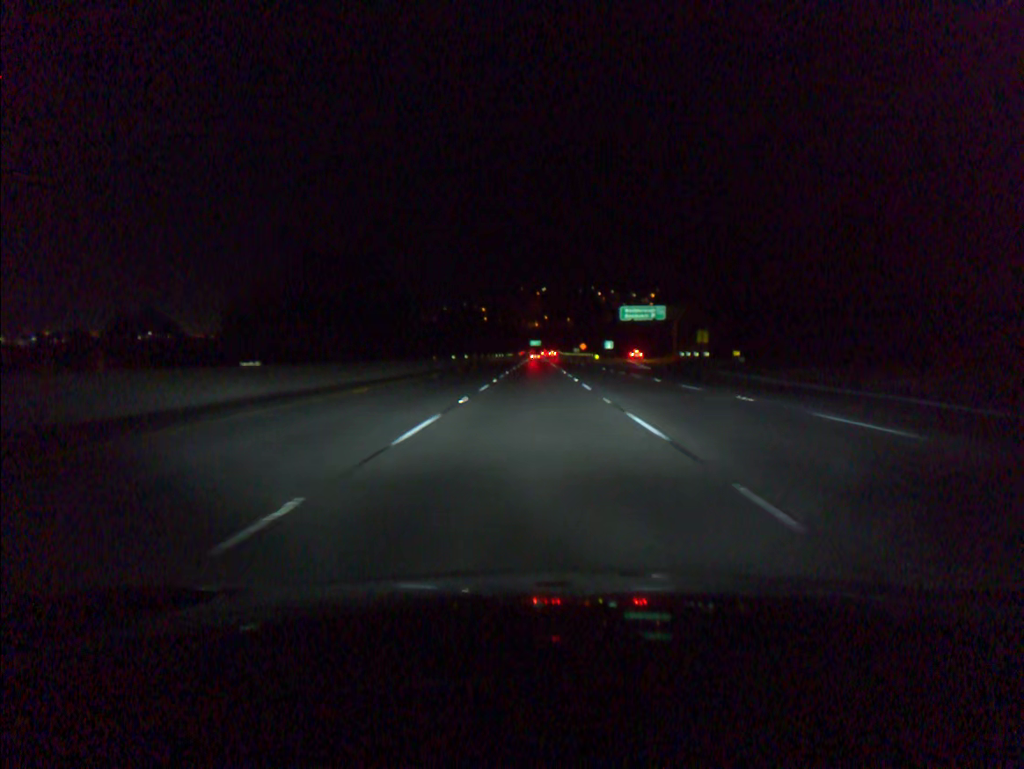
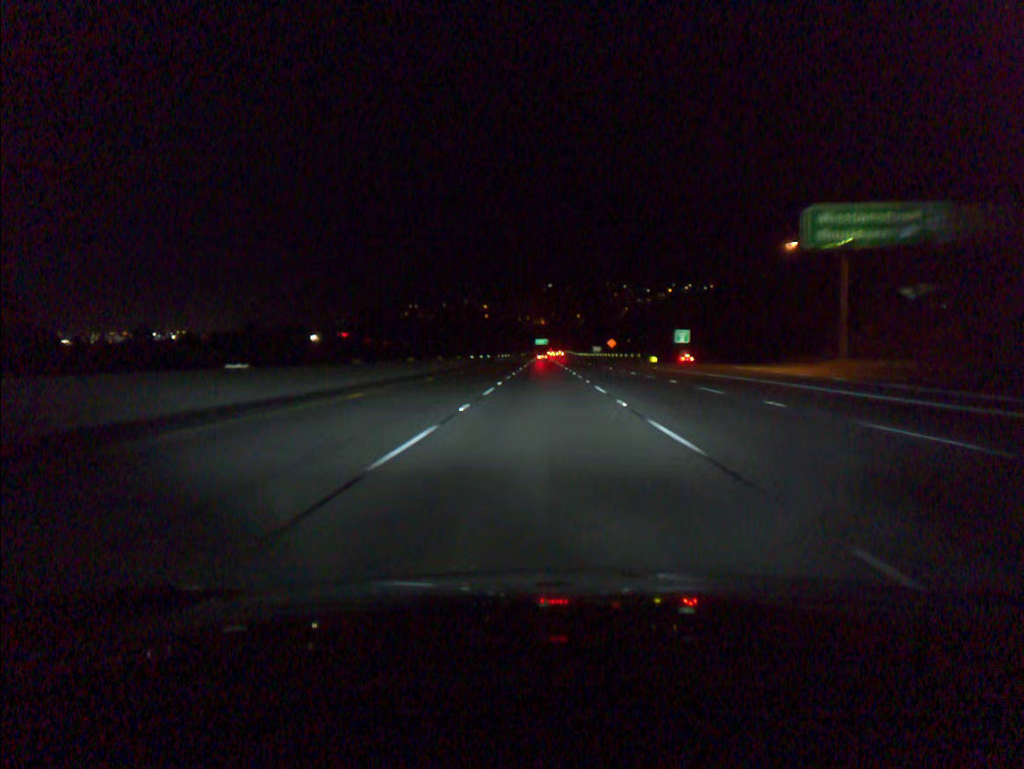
(-0.4, +74.8) m; 0°
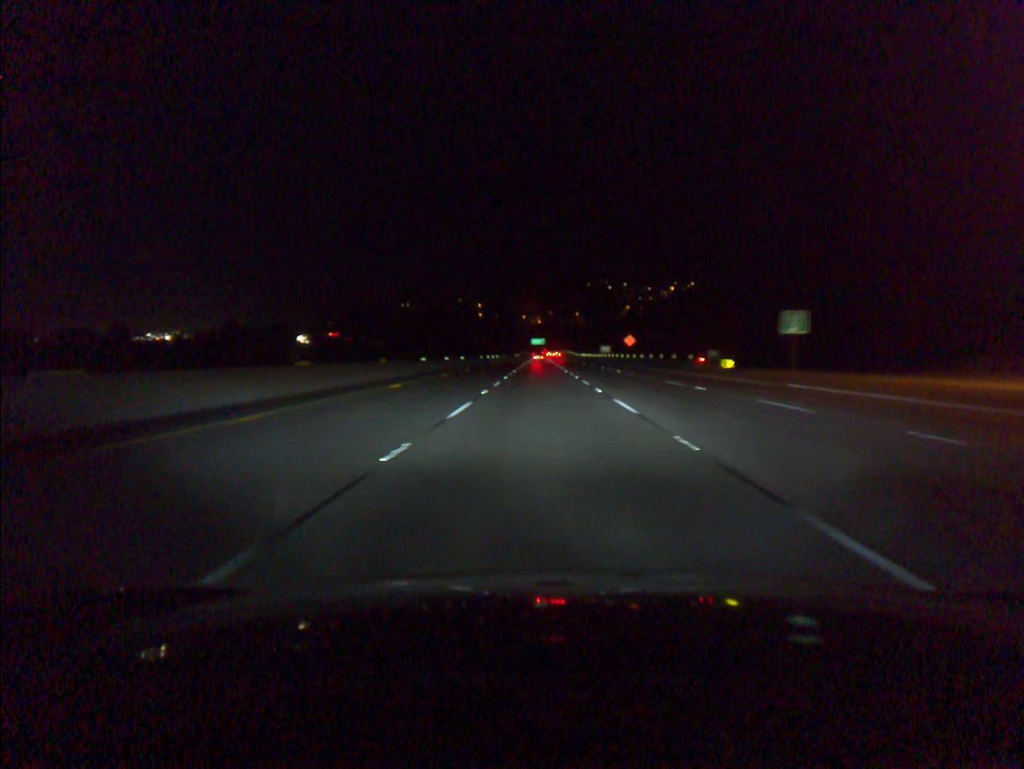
(+0.1, +37.3) m; 0°
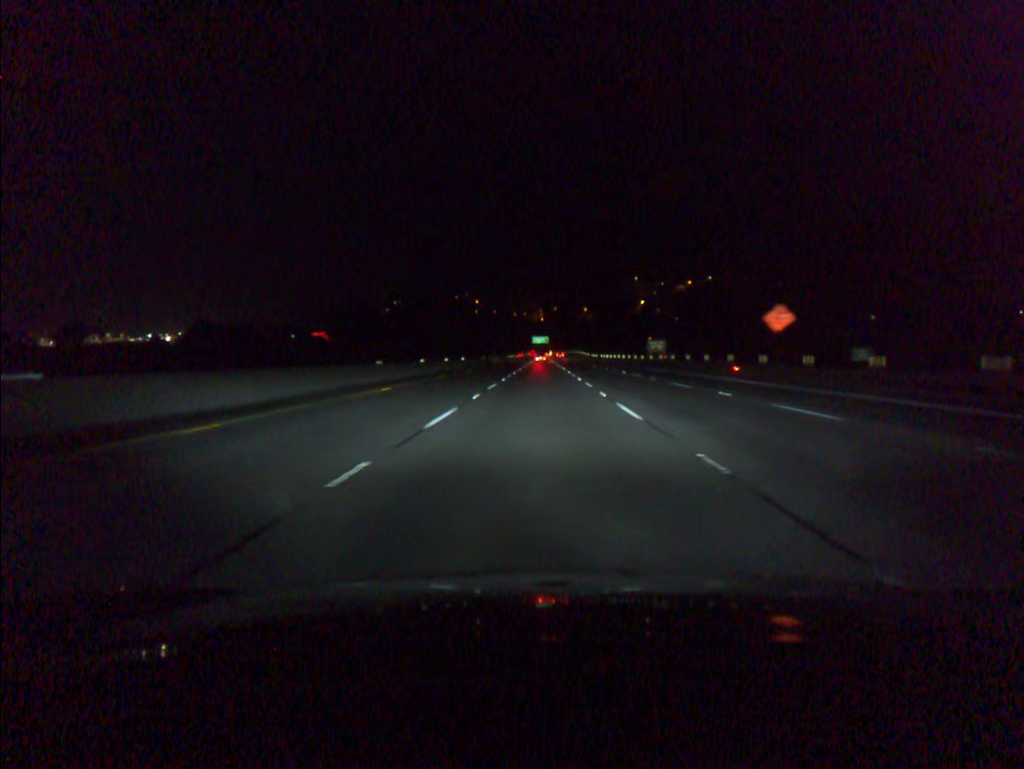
(-0.1, +74.5) m; 0°
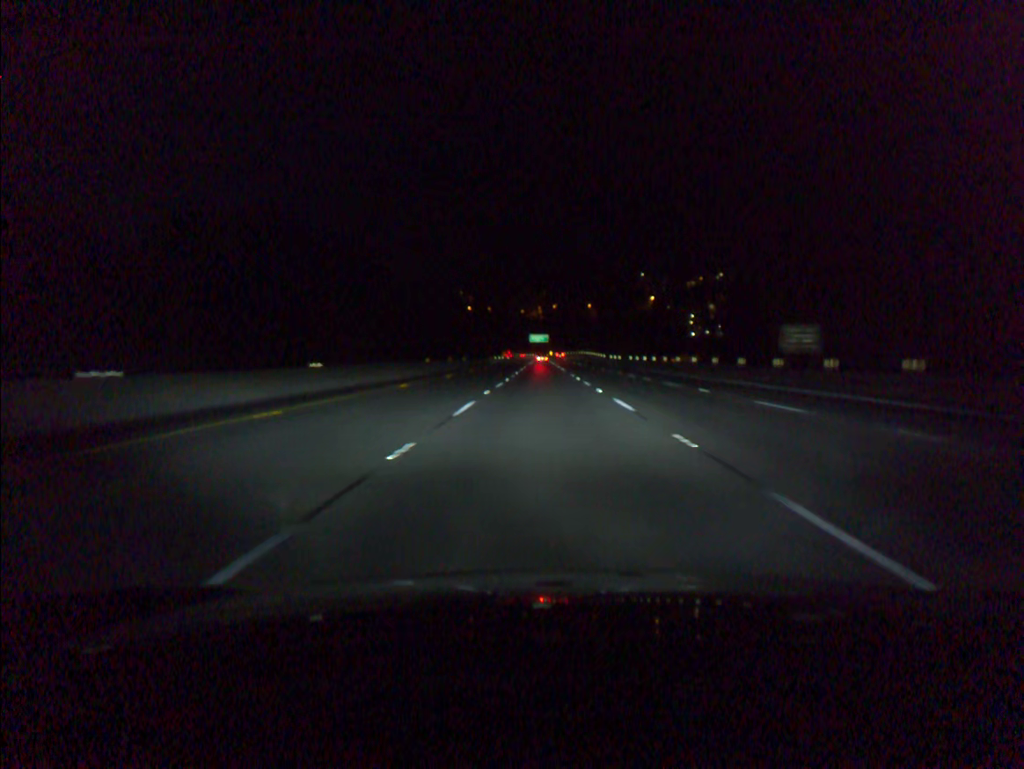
(0.0, +56.0) m; 0°
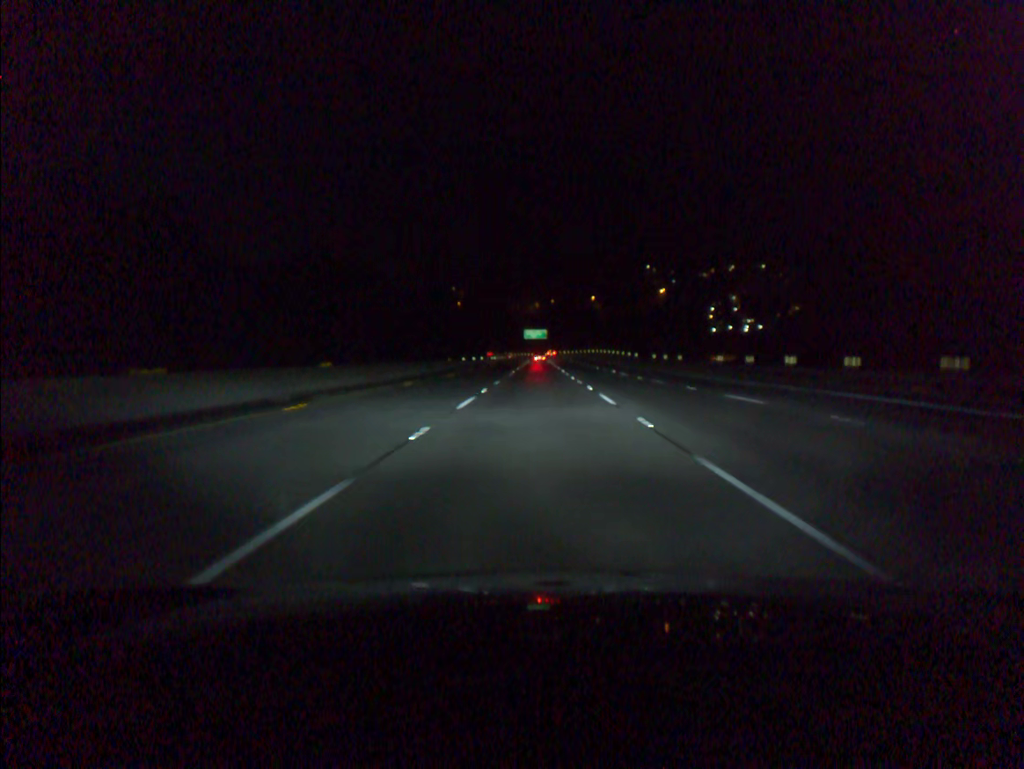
(+0.2, +56.2) m; 0°
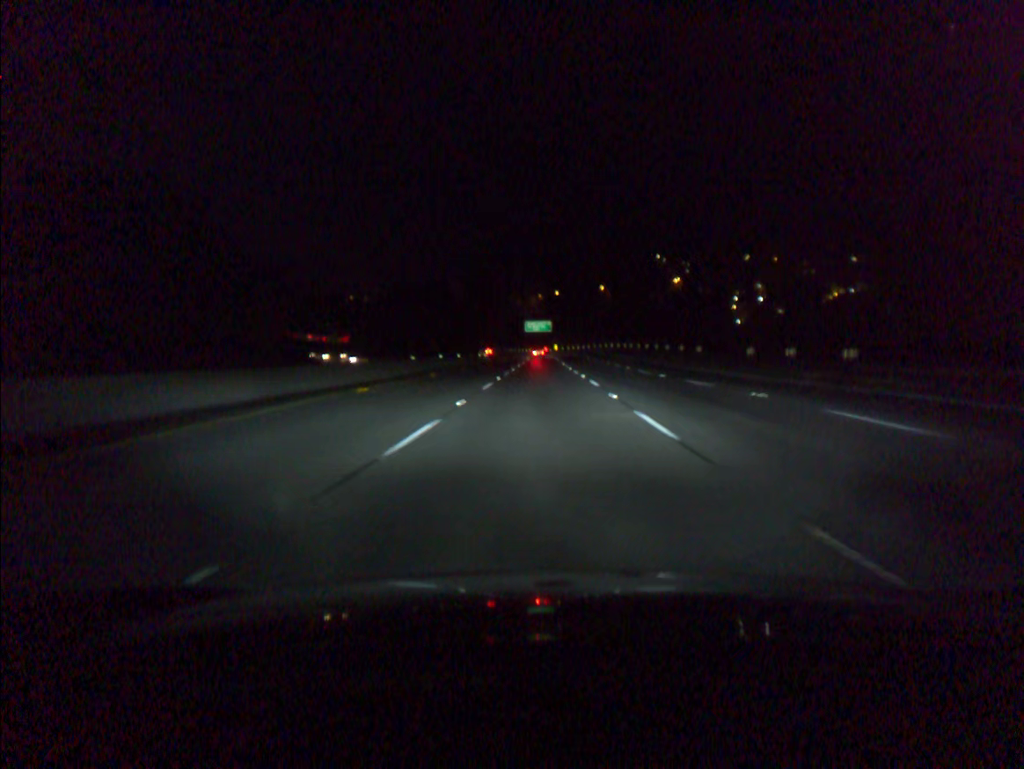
(-0.1, +37.6) m; 0°
